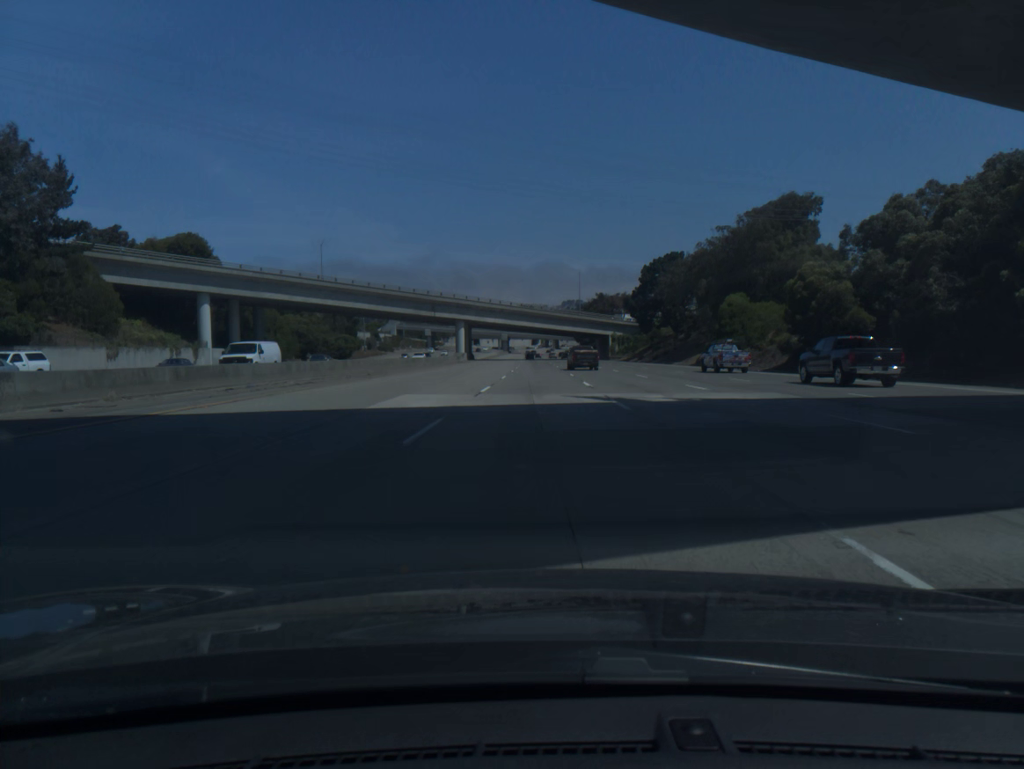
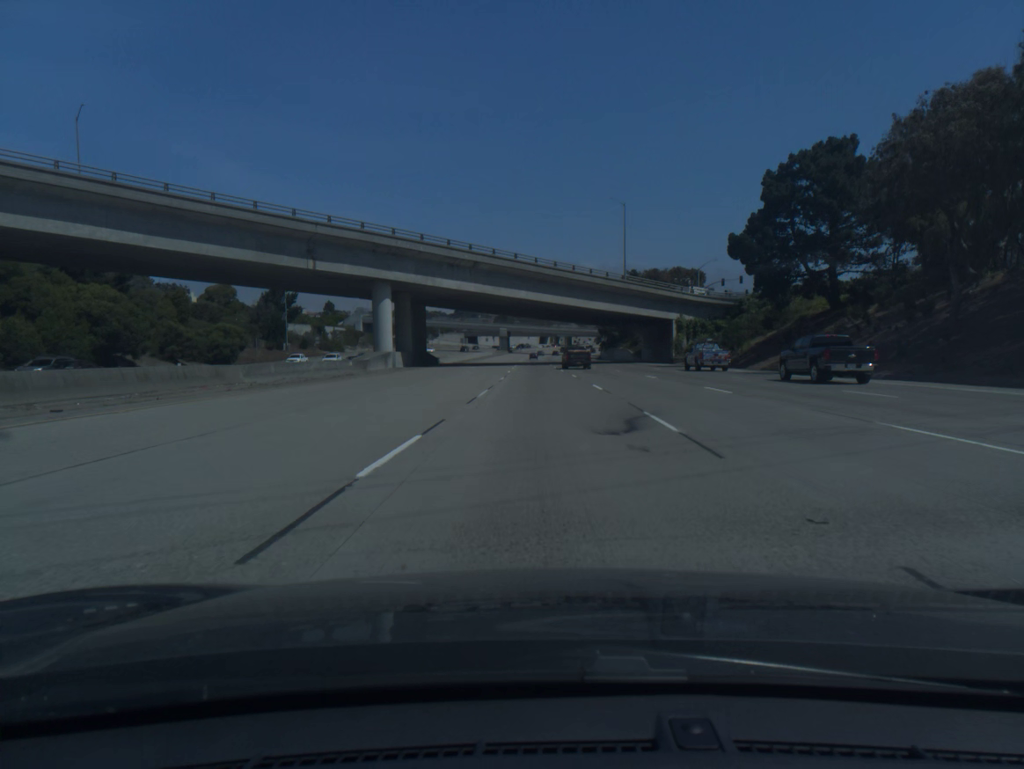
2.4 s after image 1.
(-0.6, +74.3) m; -1°
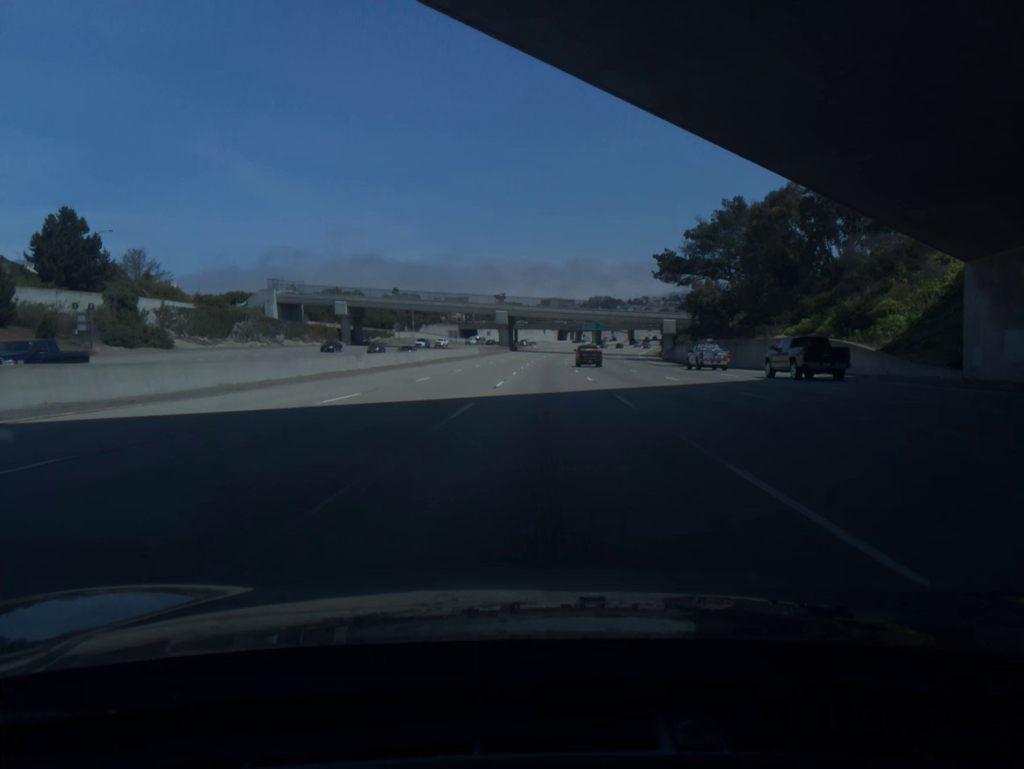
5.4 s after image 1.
(-0.9, +92.7) m; -1°
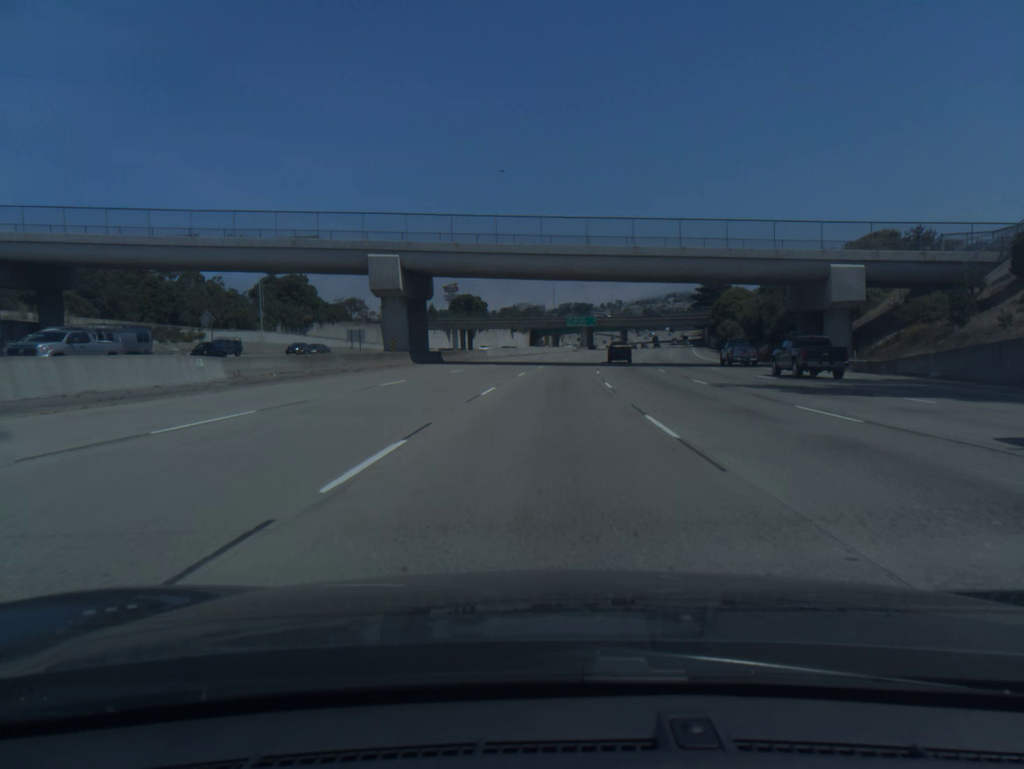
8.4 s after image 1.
(+1.0, +92.6) m; +2°
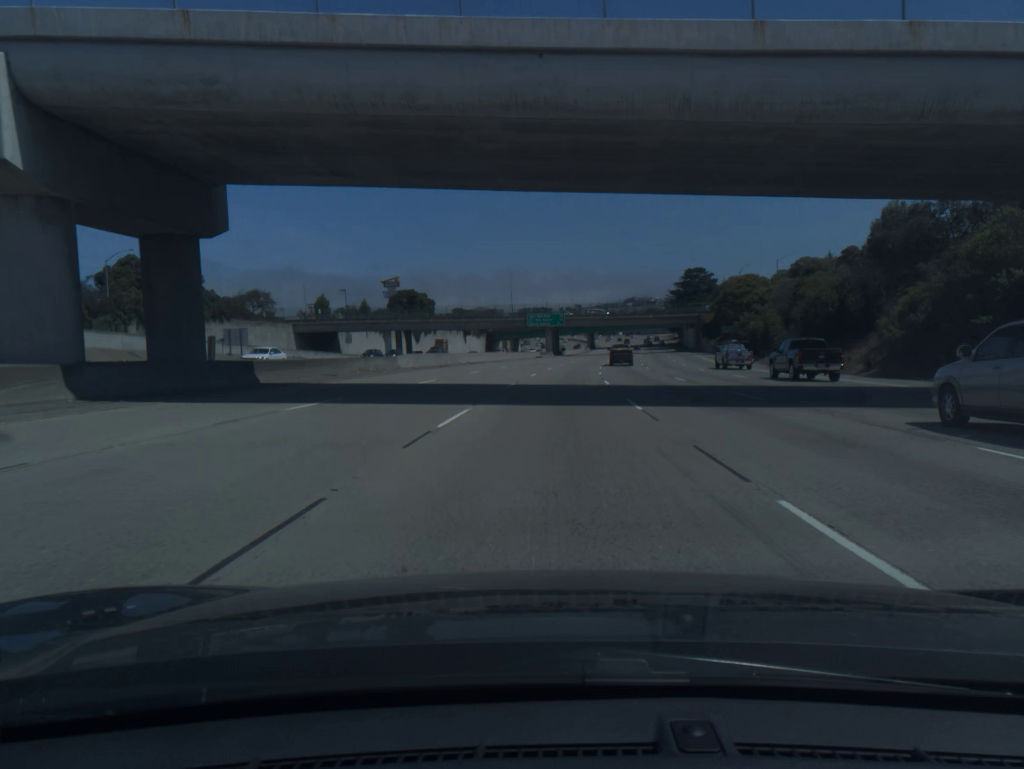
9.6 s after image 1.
(+0.8, +37.0) m; +3°
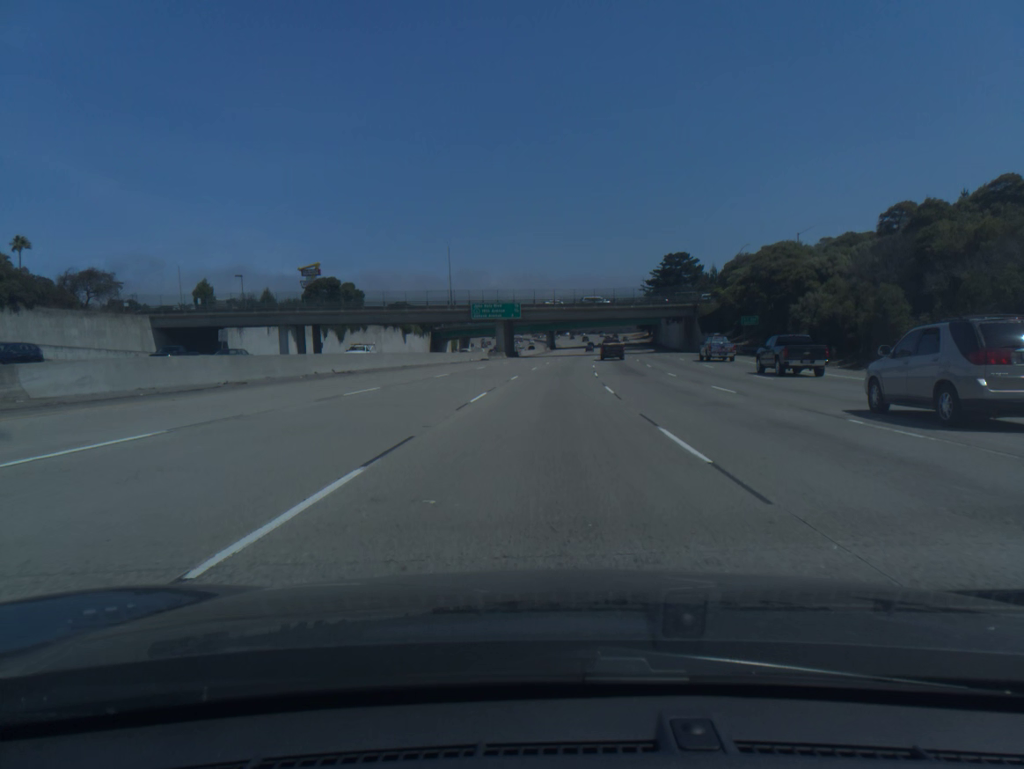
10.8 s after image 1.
(+1.1, +36.9) m; +3°
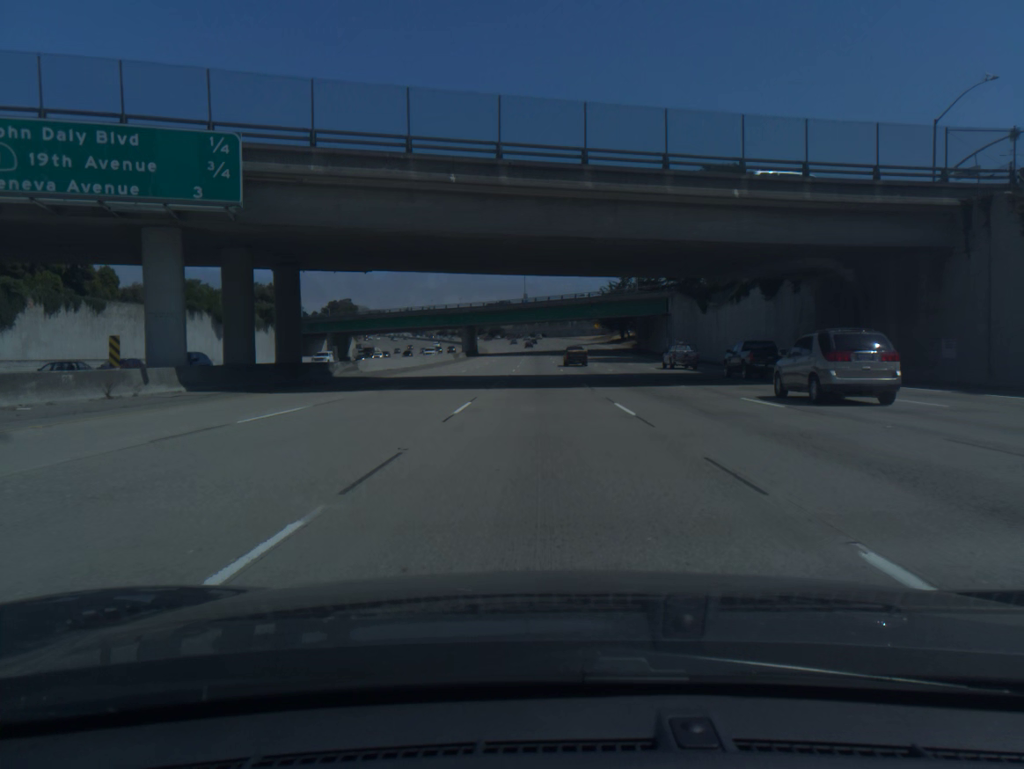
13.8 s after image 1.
(+4.6, +91.8) m; +5°
